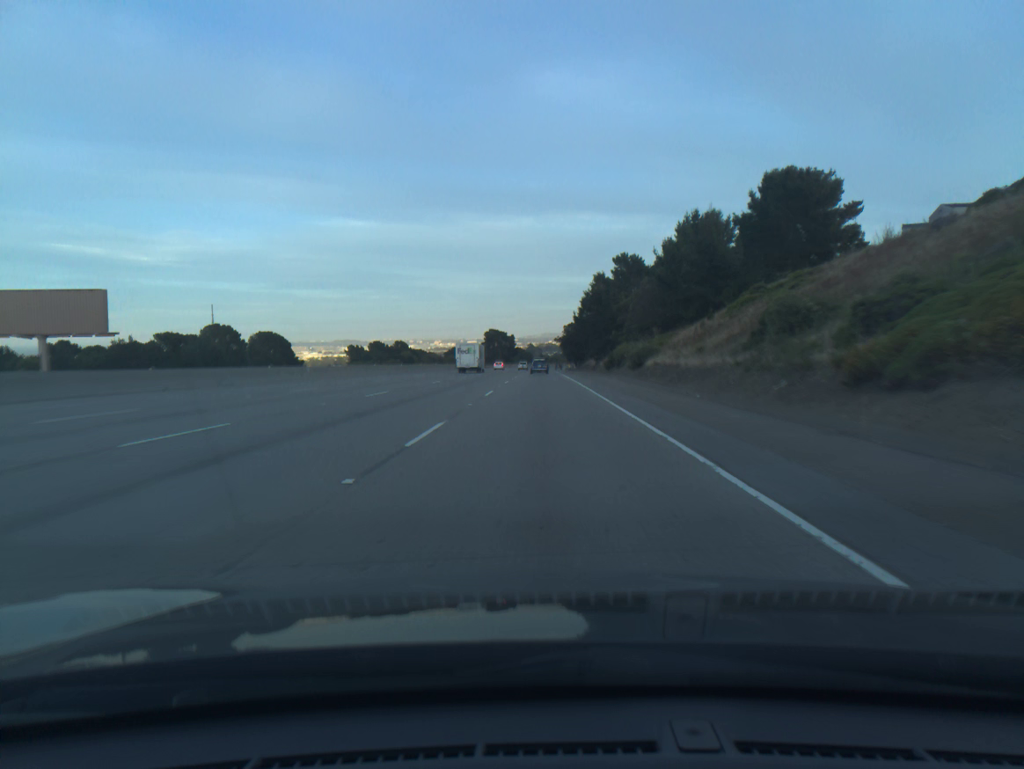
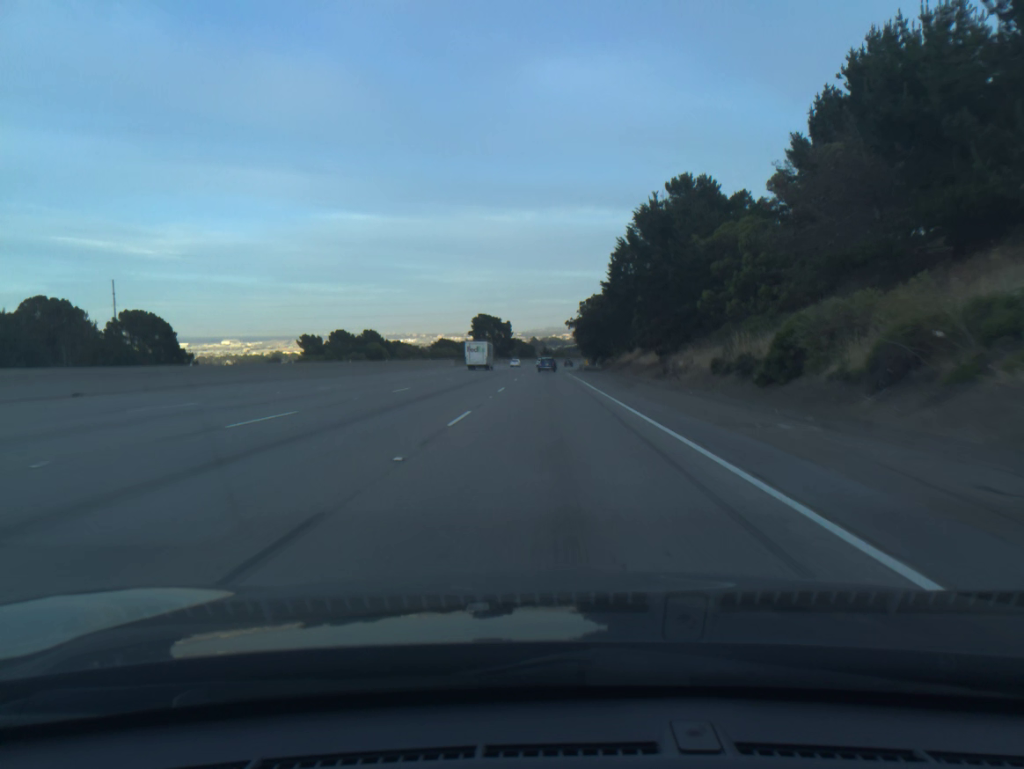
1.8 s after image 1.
(-0.2, +55.5) m; 0°
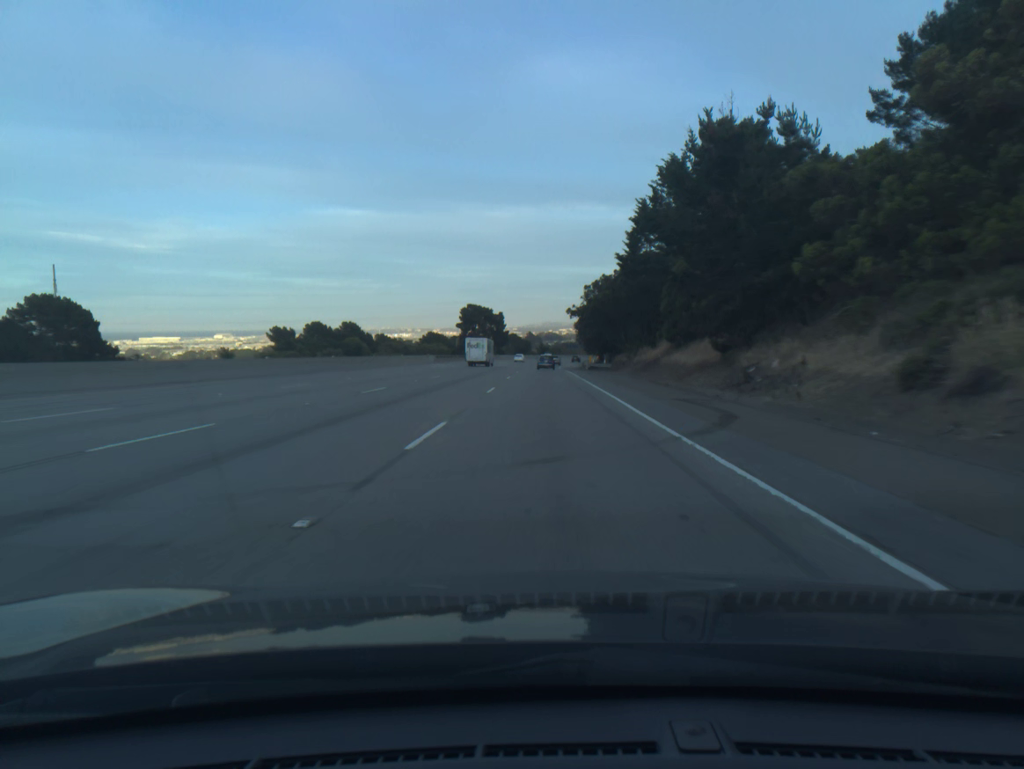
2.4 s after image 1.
(0.0, +18.5) m; 0°
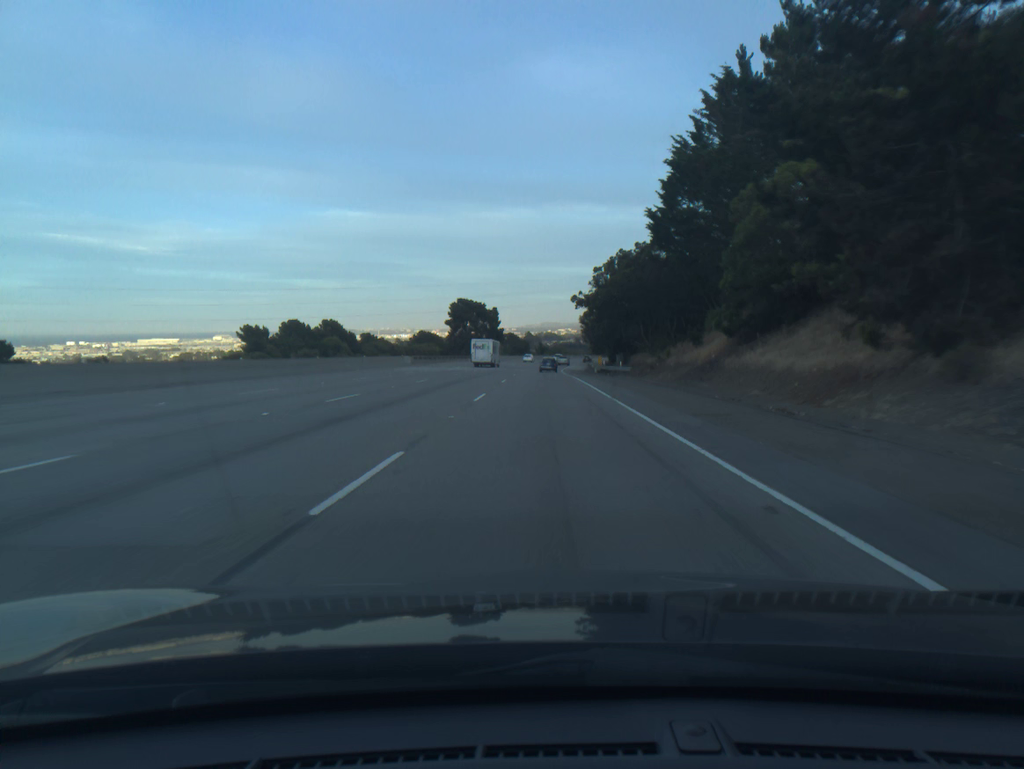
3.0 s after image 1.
(0.0, +18.5) m; 0°
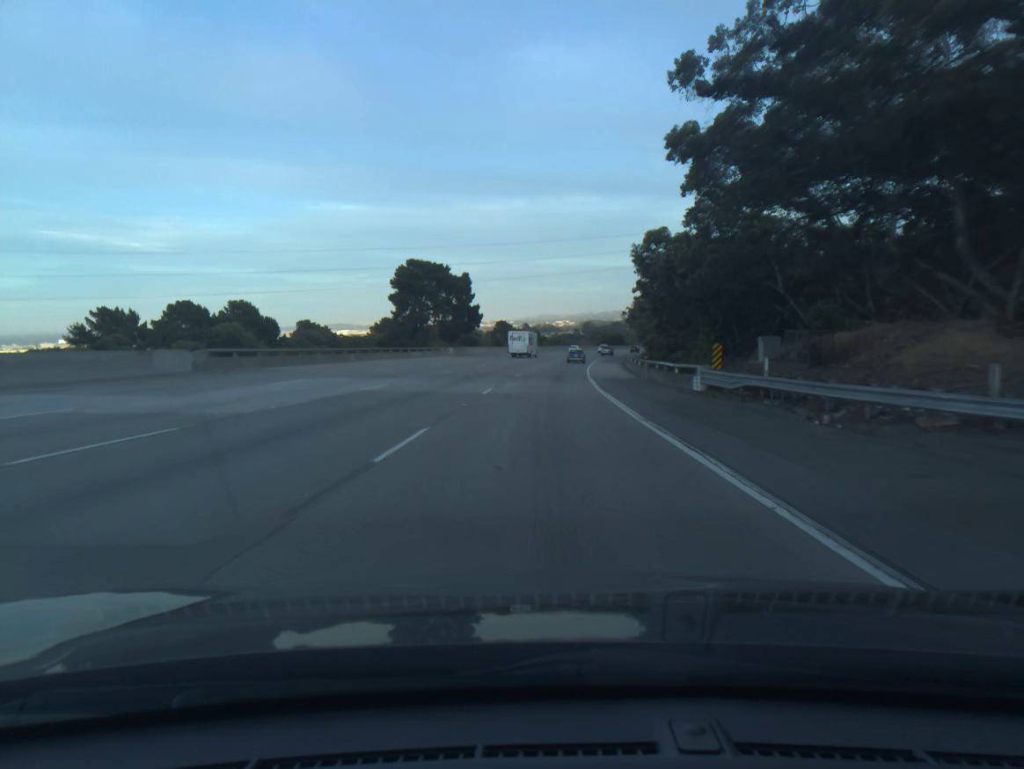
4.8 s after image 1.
(0.0, +55.6) m; 0°
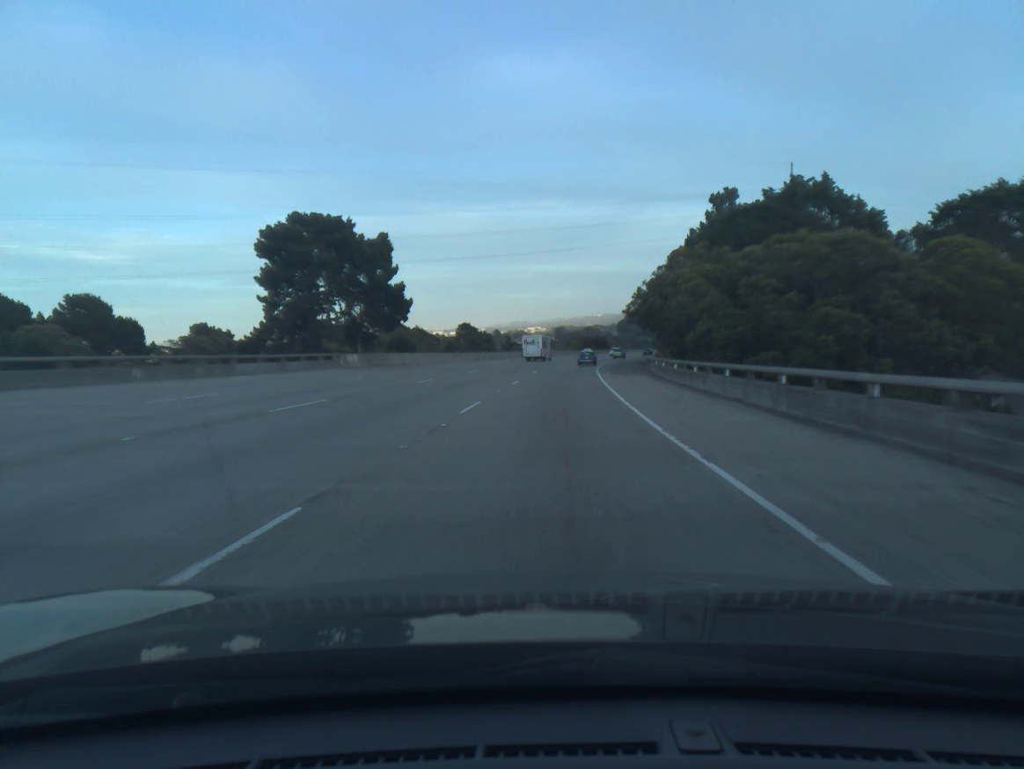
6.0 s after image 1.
(+0.5, +37.1) m; +2°
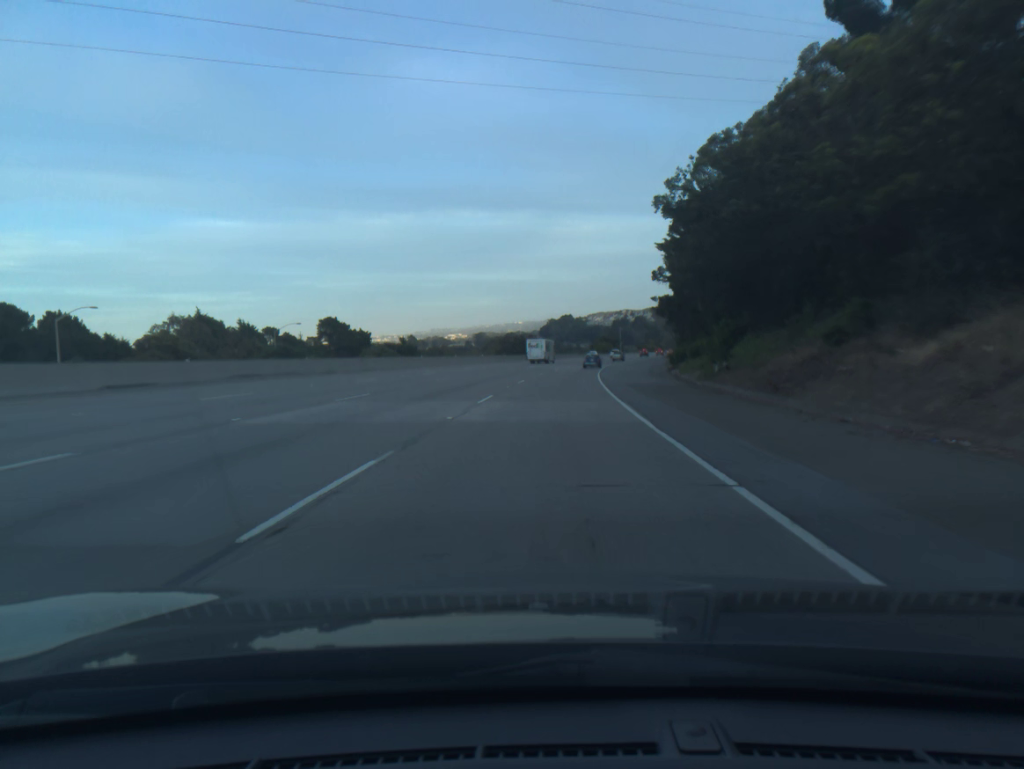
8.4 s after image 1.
(+4.0, +73.9) m; +6°
